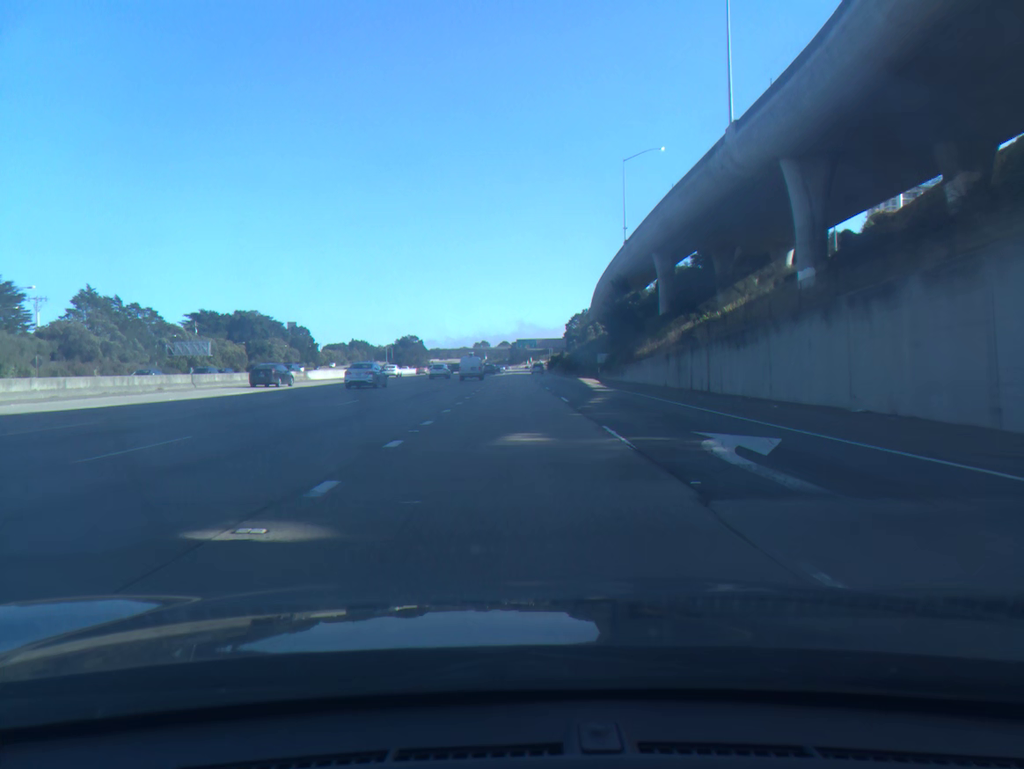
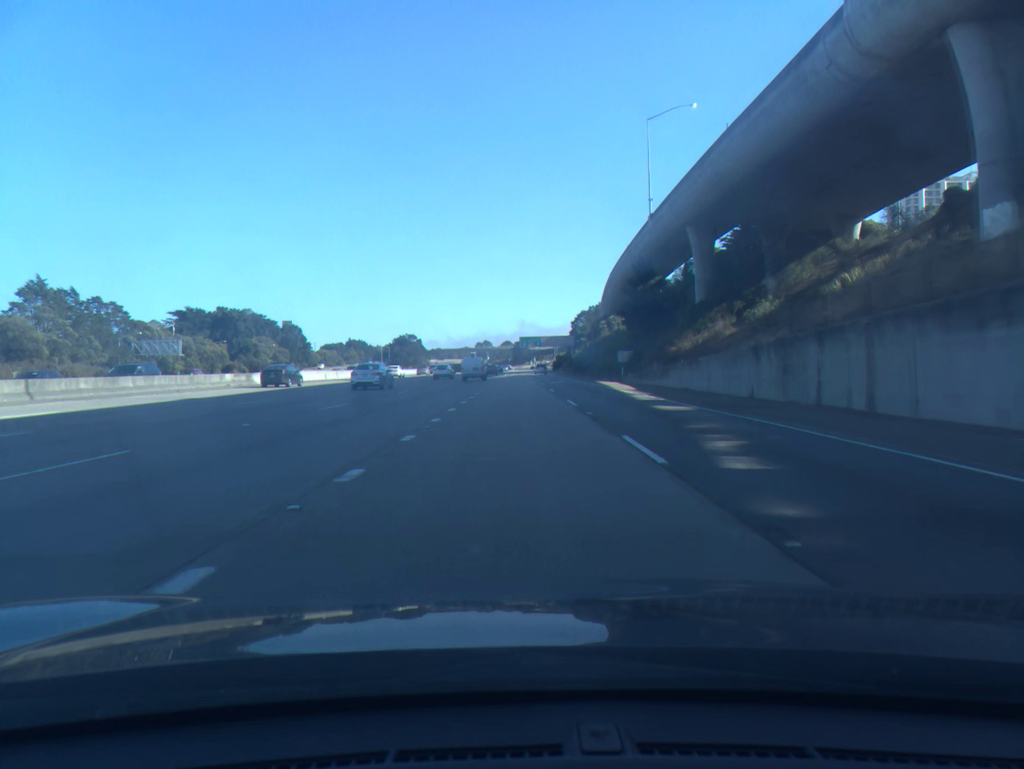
(0.0, +17.0) m; 0°
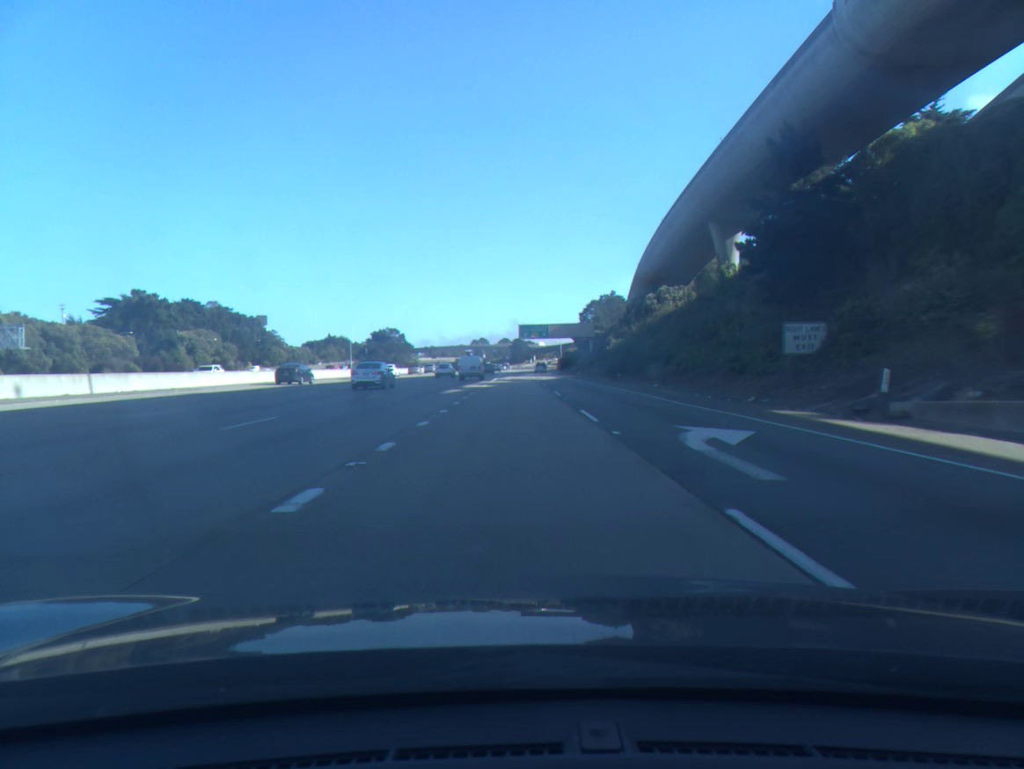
(0.0, +51.1) m; 0°
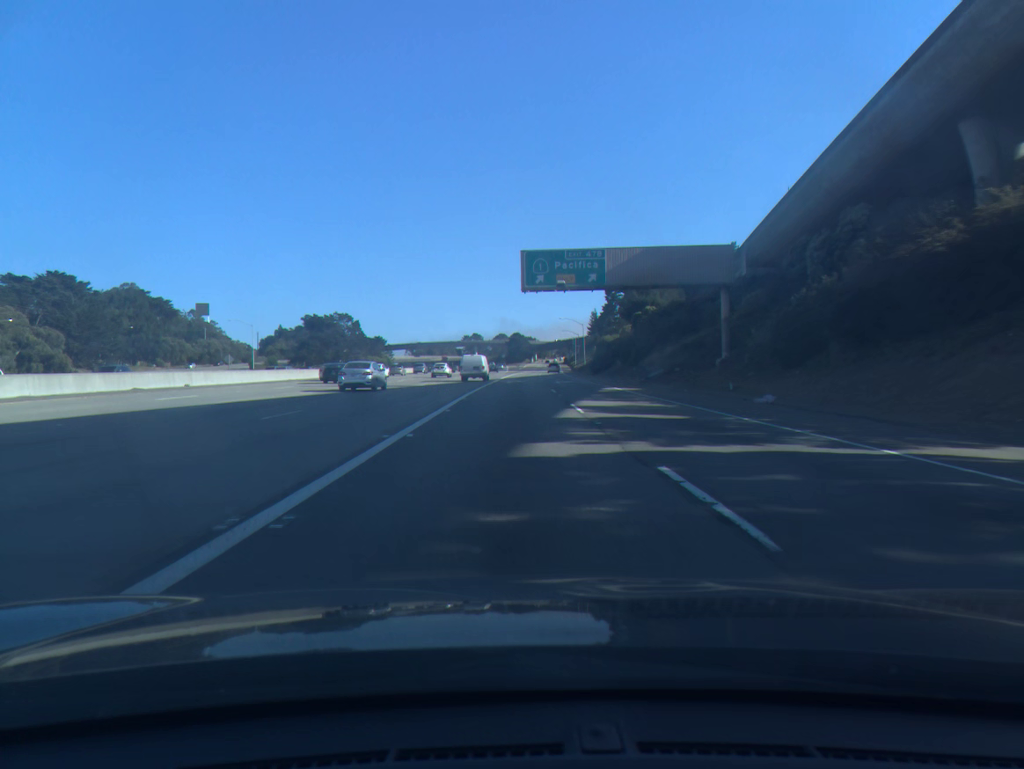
(+0.1, +85.0) m; 0°
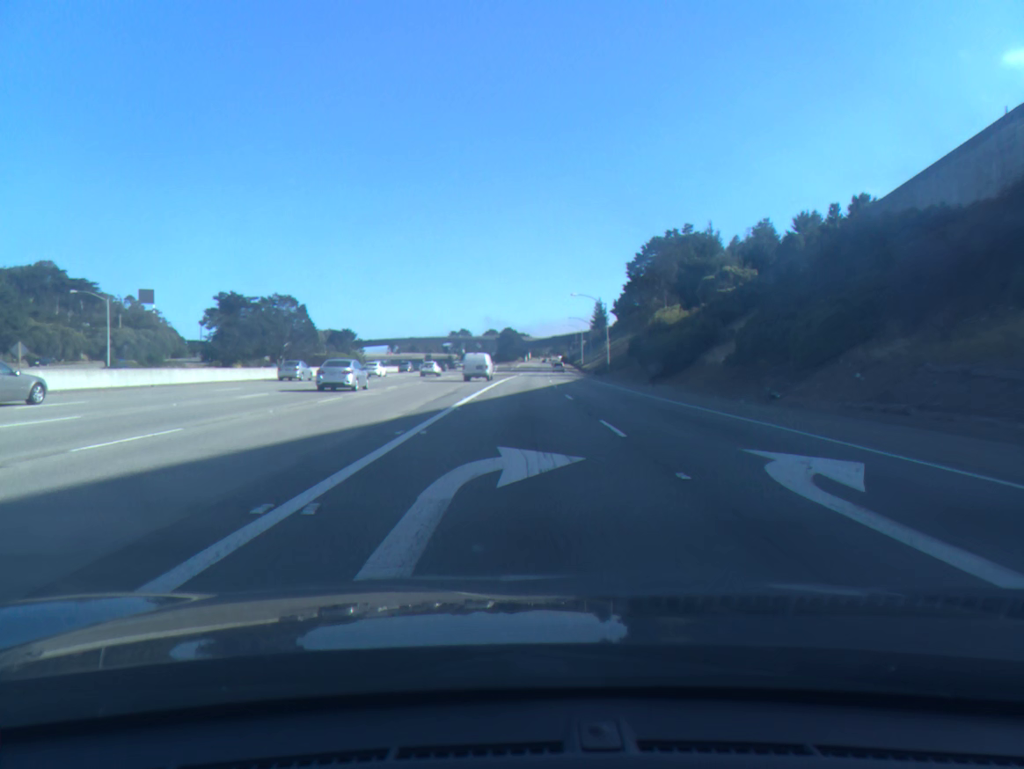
(0.0, +50.9) m; +1°
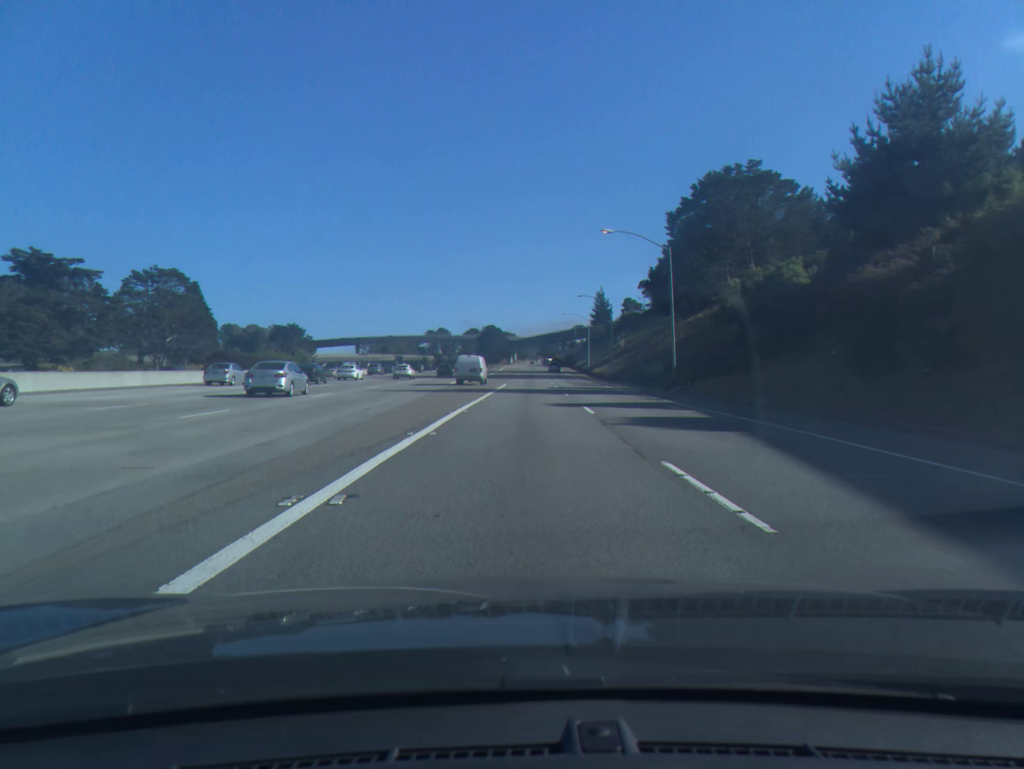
(+0.5, +50.9) m; +1°
